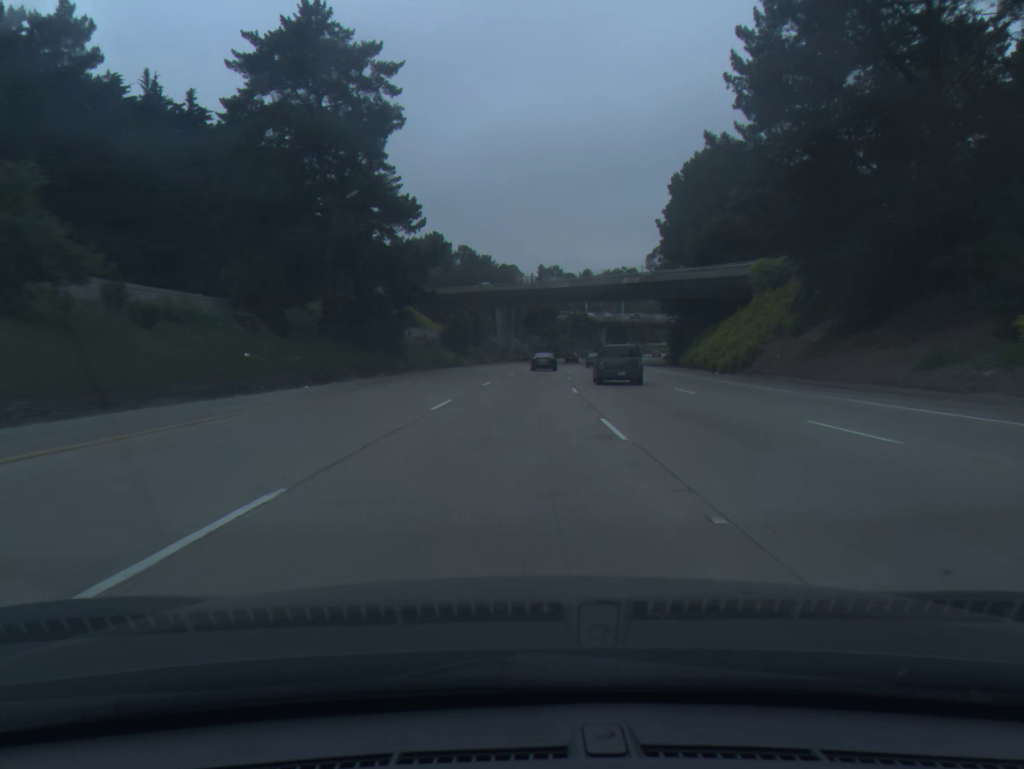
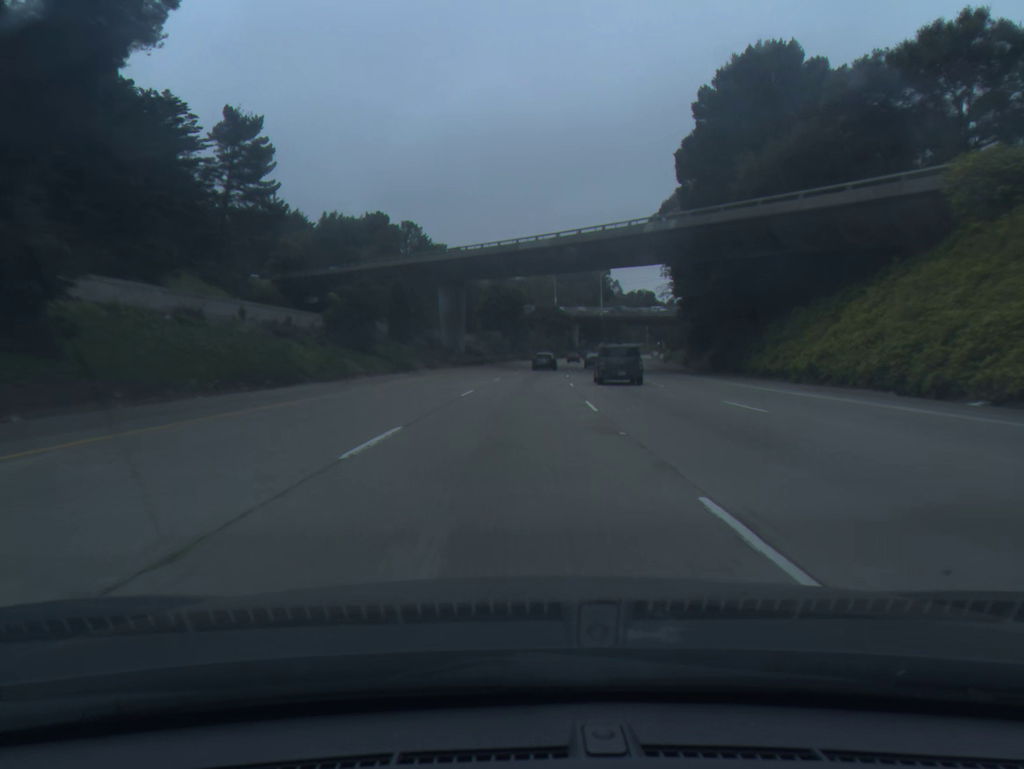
(+0.9, +37.8) m; +3°
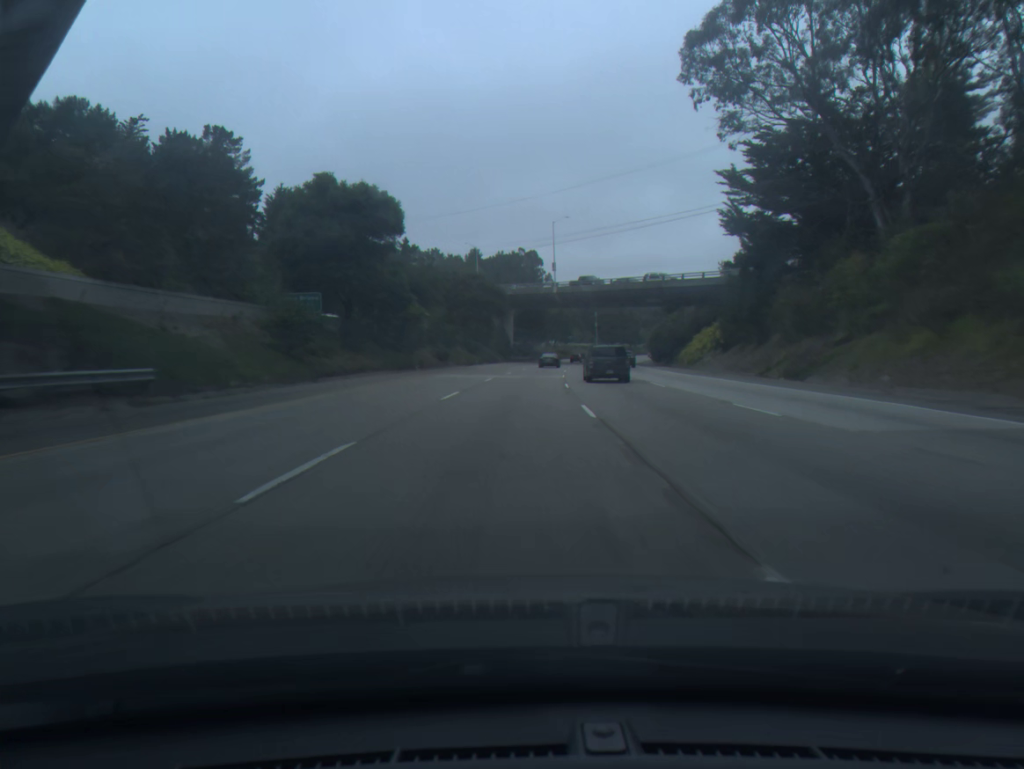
(+3.7, +75.4) m; +6°
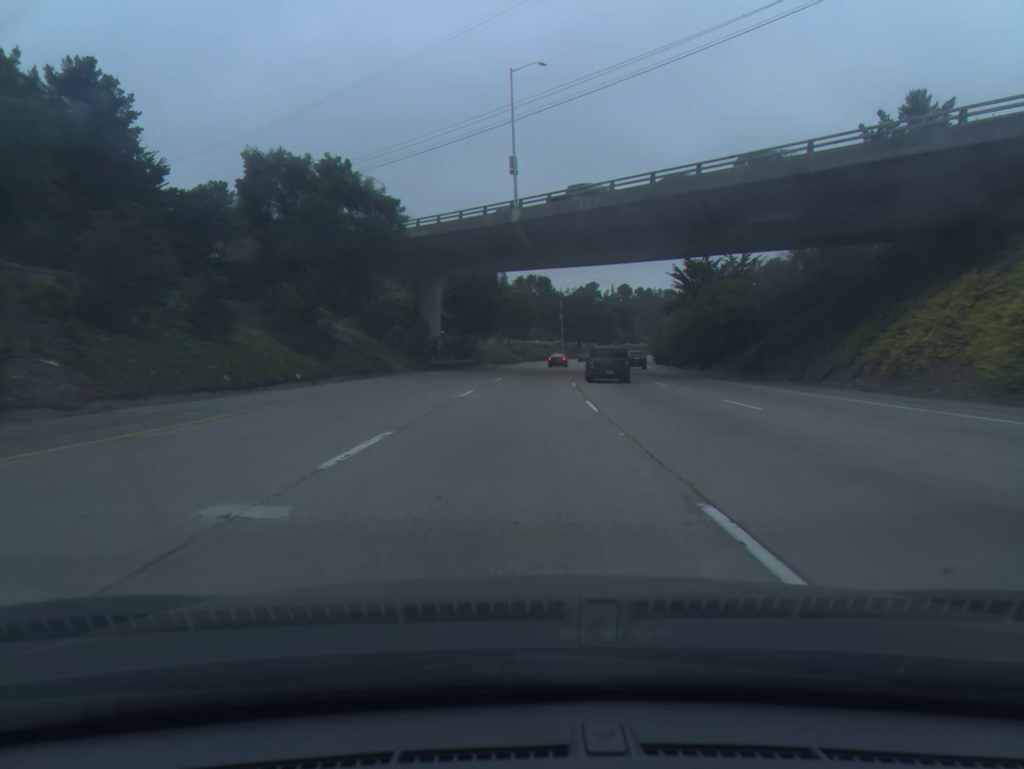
(+1.7, +56.5) m; +4°
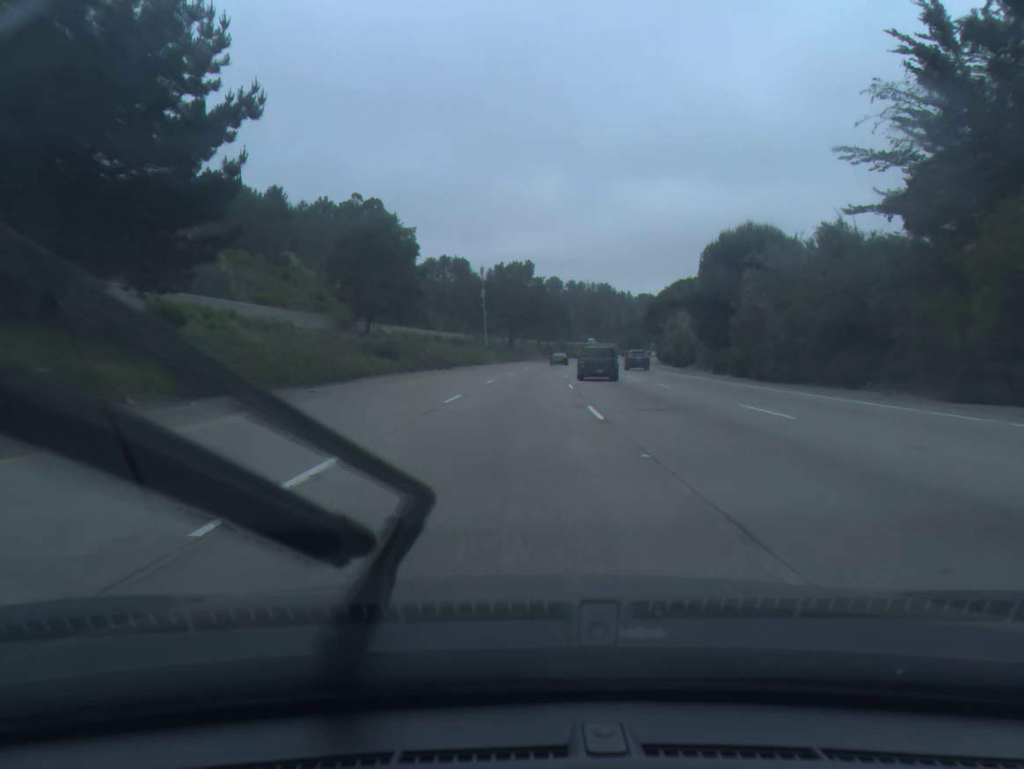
(+3.7, +75.5) m; +5°
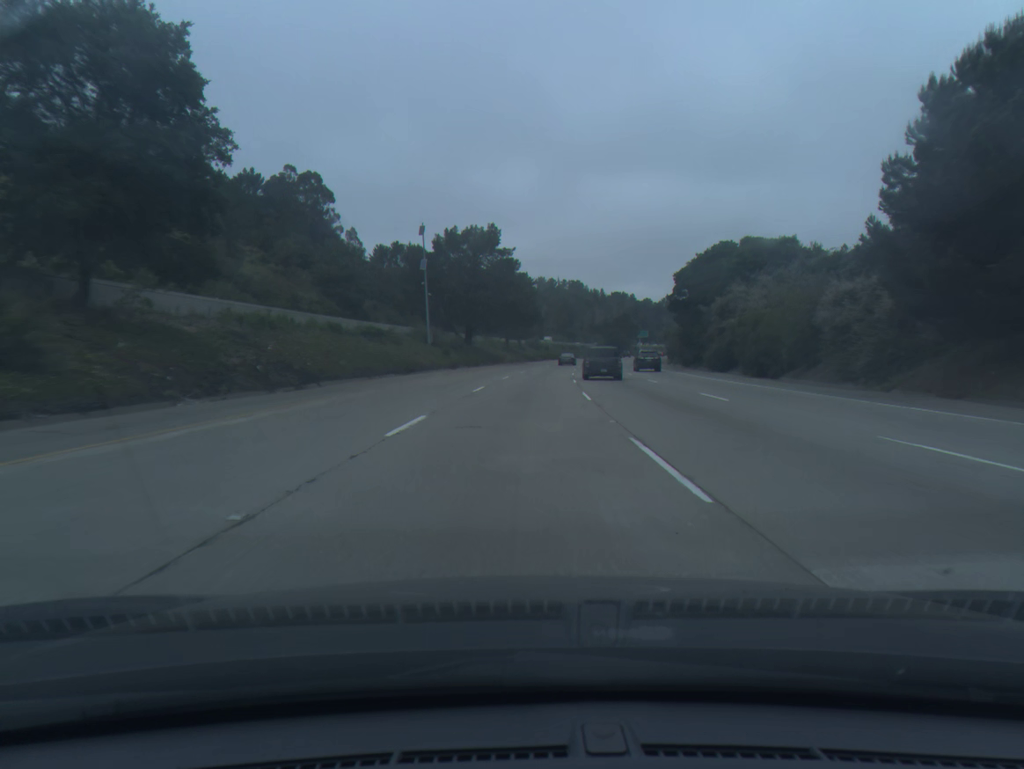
(+0.8, +37.7) m; +2°
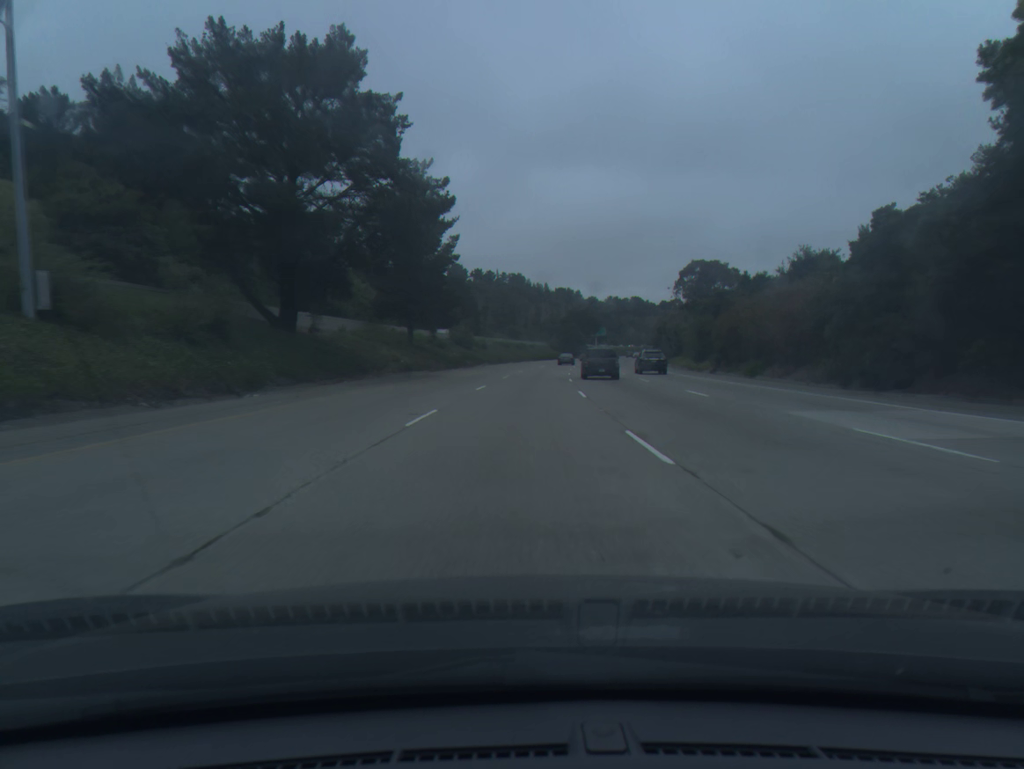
(+2.1, +56.5) m; +4°
